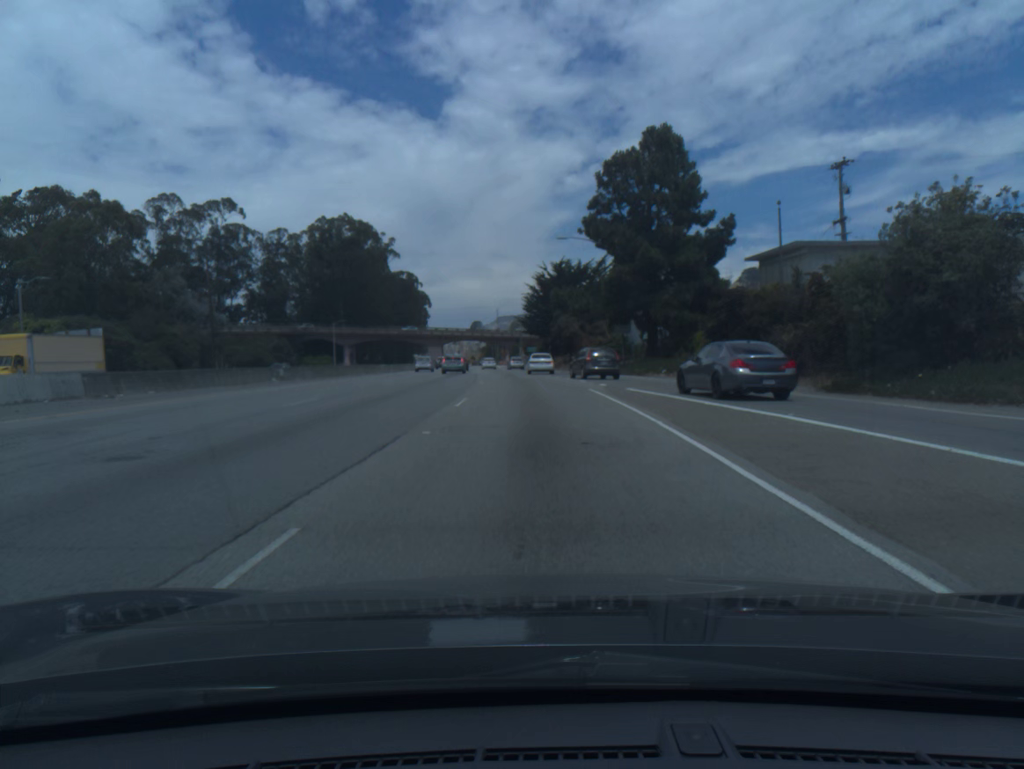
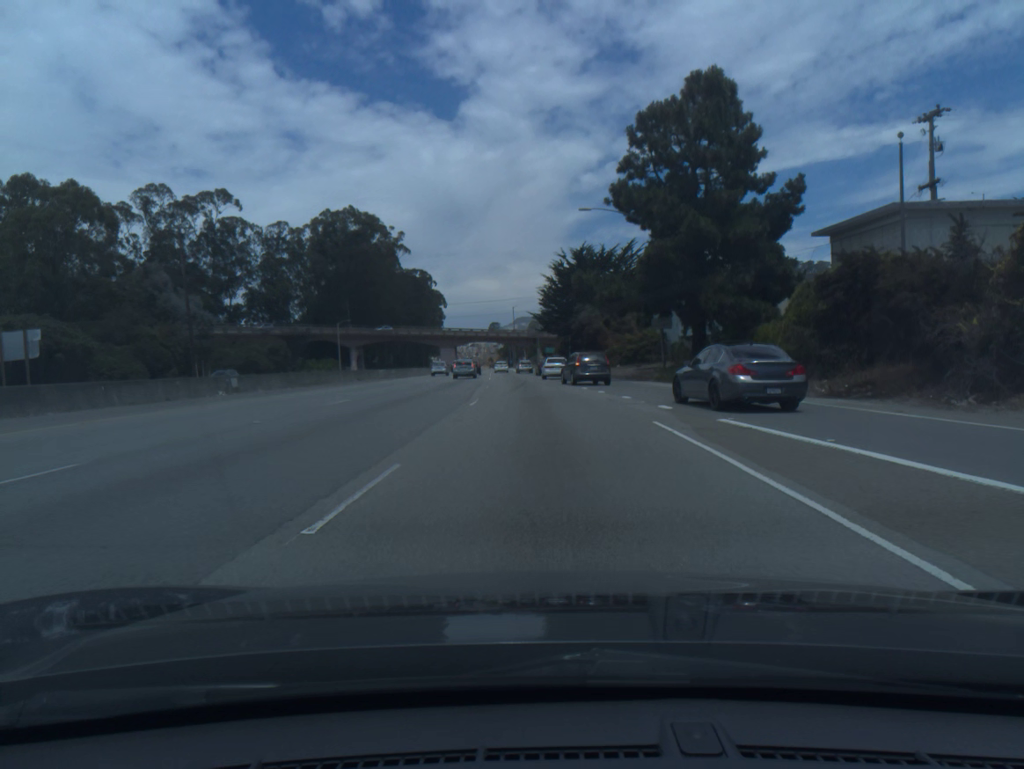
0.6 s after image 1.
(-0.1, +11.4) m; -1°
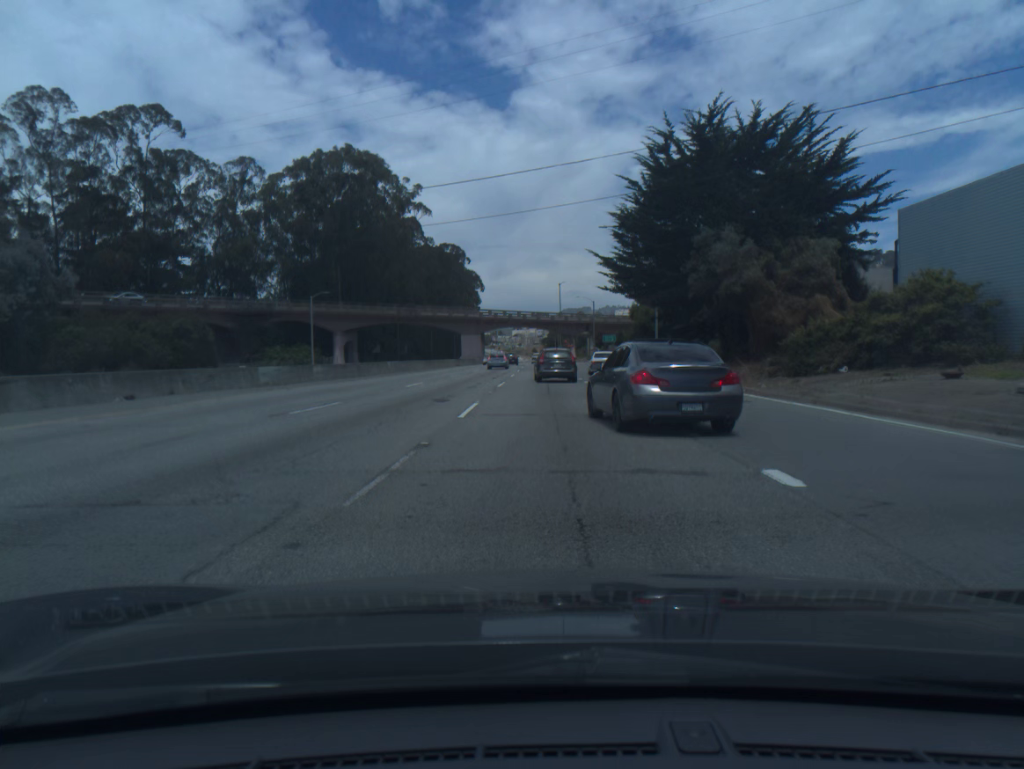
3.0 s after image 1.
(-1.5, +42.6) m; -3°
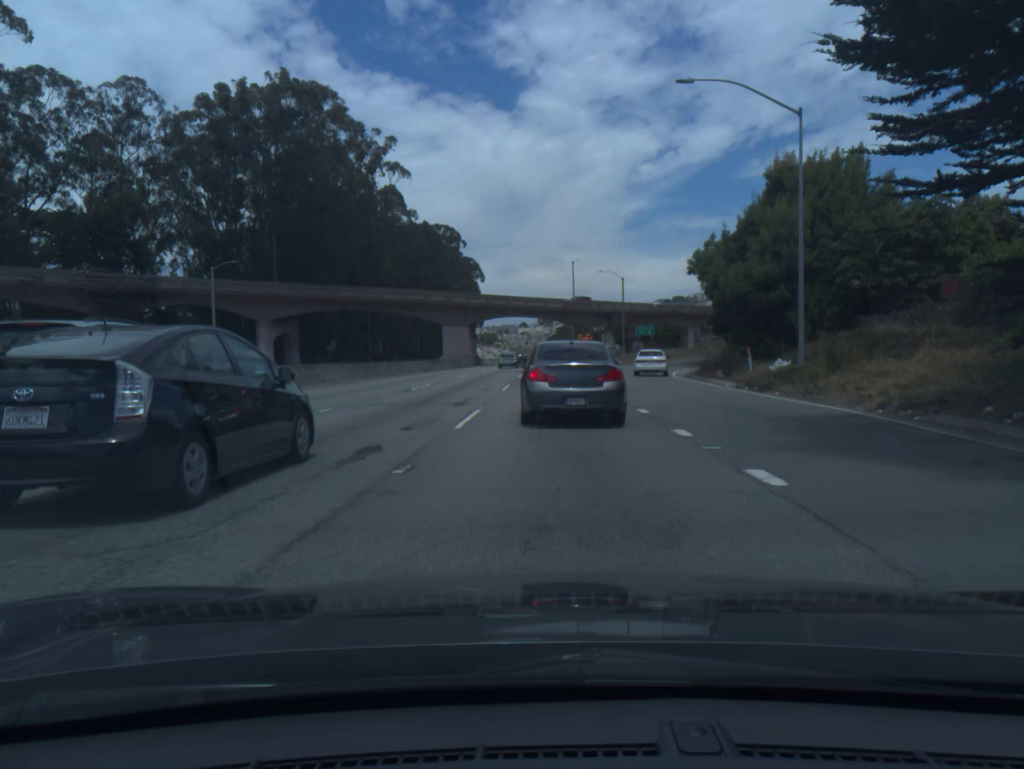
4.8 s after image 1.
(-0.1, +31.5) m; 0°
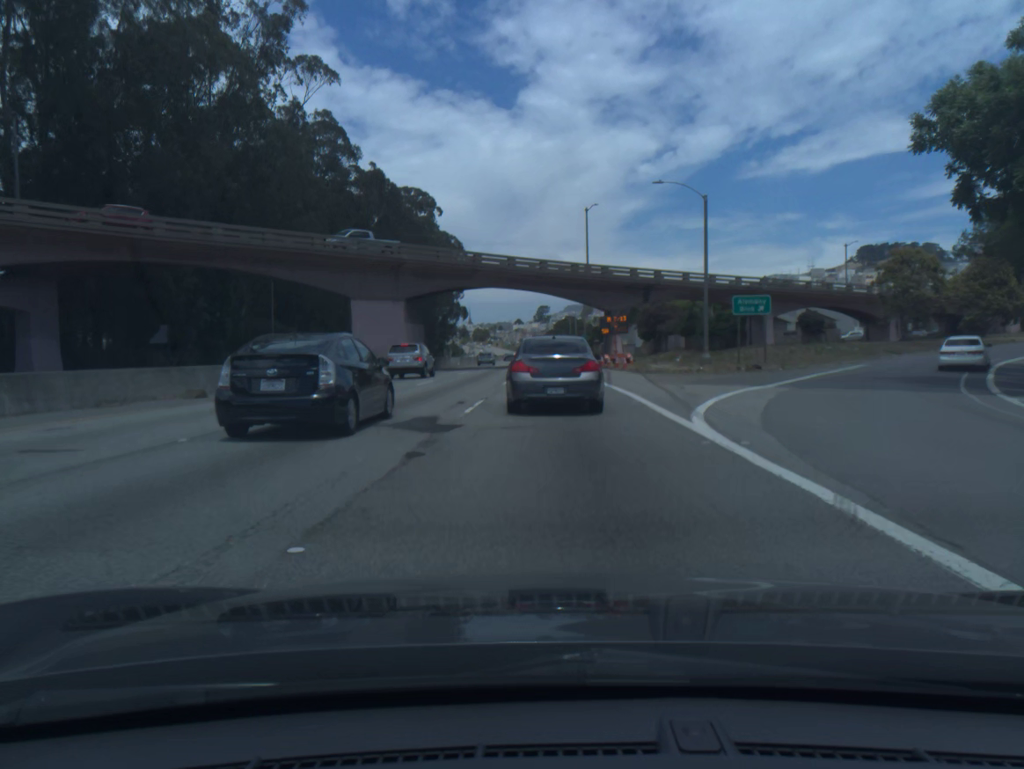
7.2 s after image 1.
(+0.2, +42.4) m; 0°
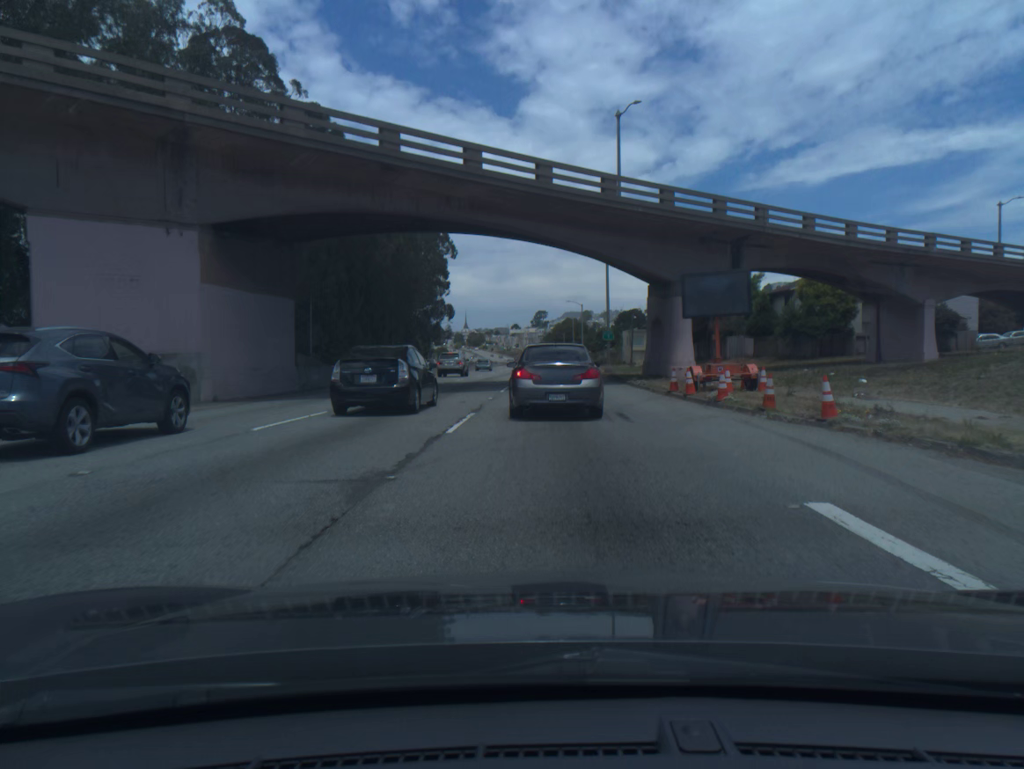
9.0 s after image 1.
(0.0, +32.0) m; 0°
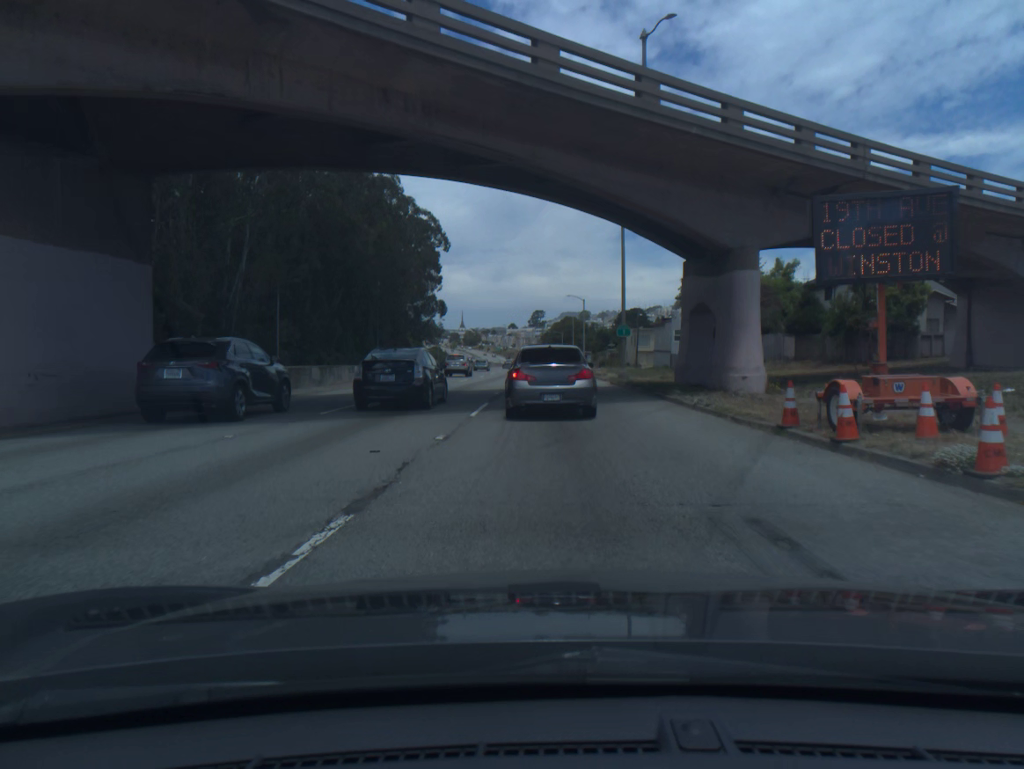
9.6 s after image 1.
(0.0, +10.7) m; 0°
